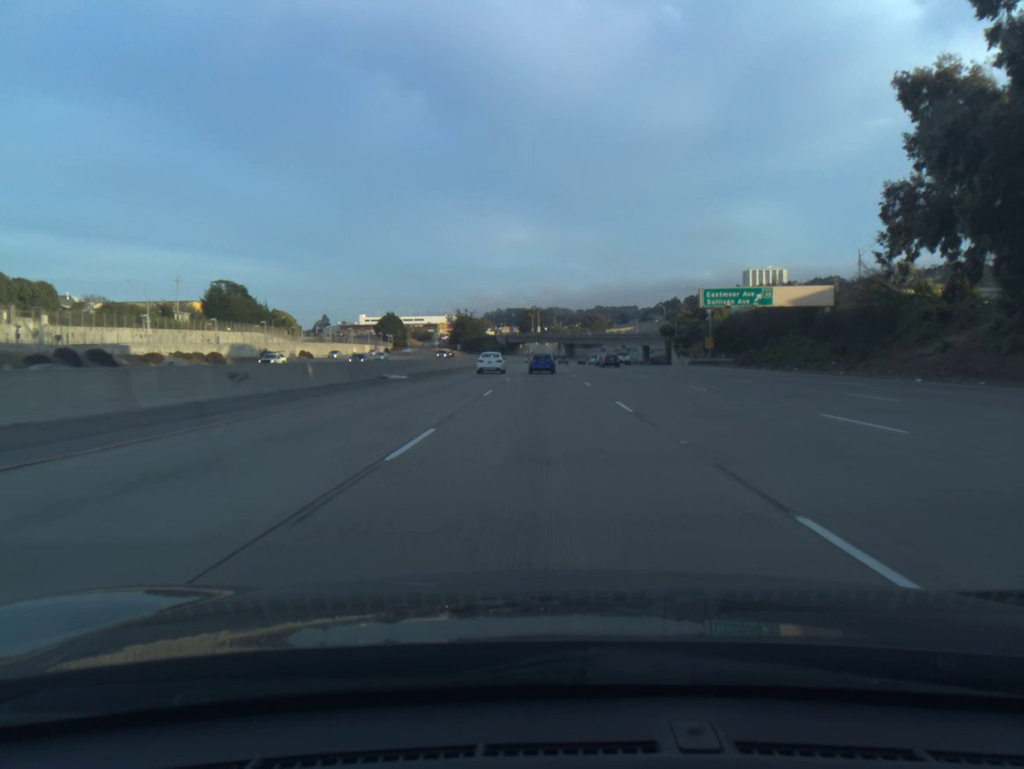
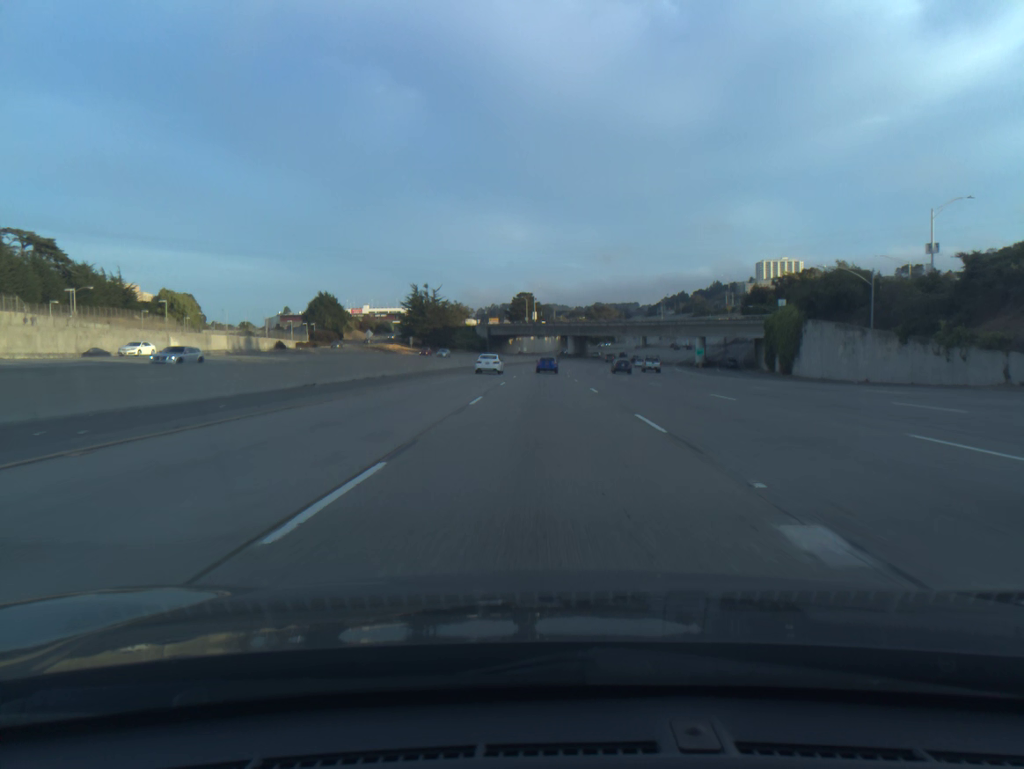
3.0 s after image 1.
(0.0, +91.9) m; 0°
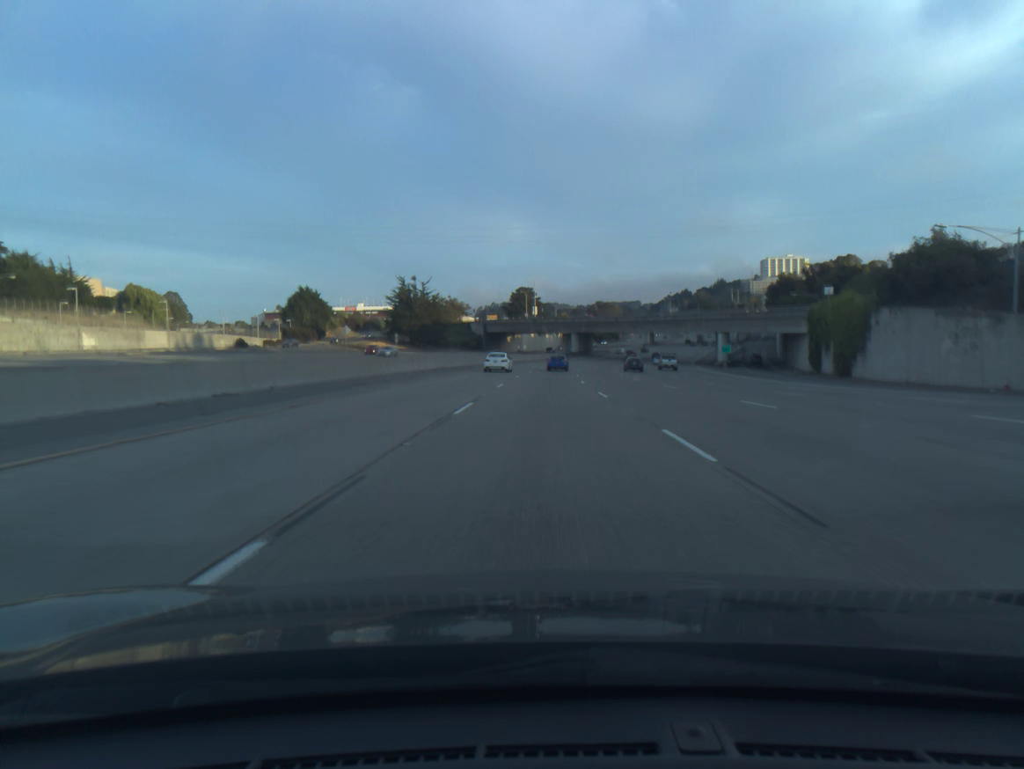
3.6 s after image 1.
(0.0, +18.4) m; 0°
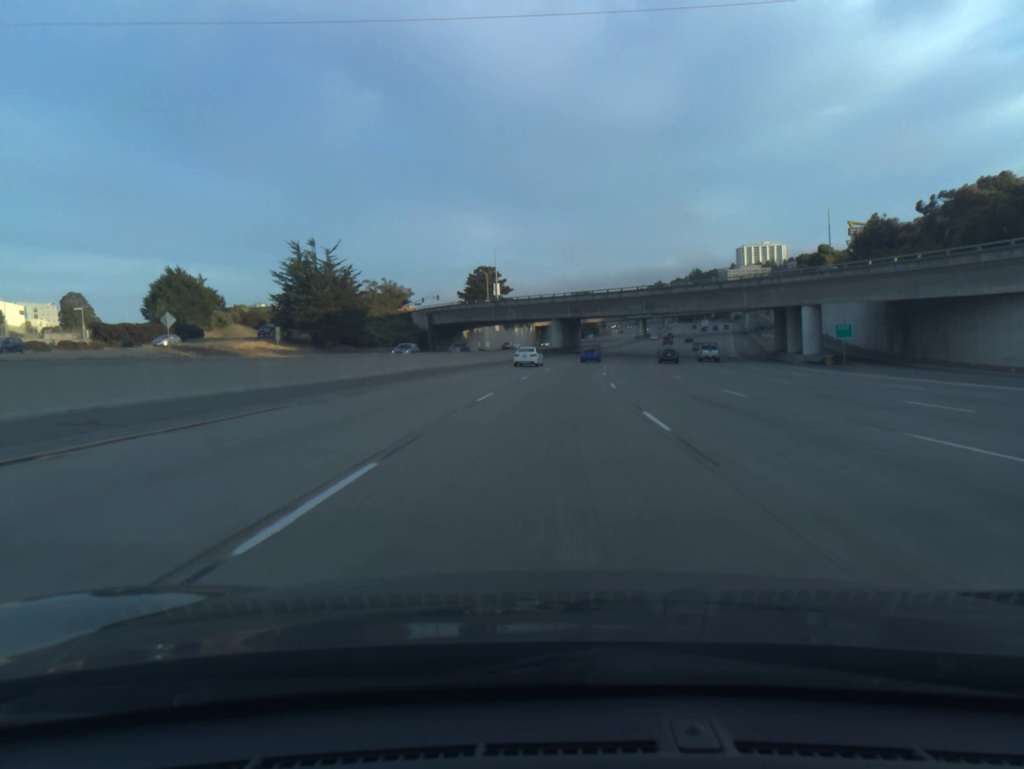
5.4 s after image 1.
(+0.6, +55.1) m; +2°
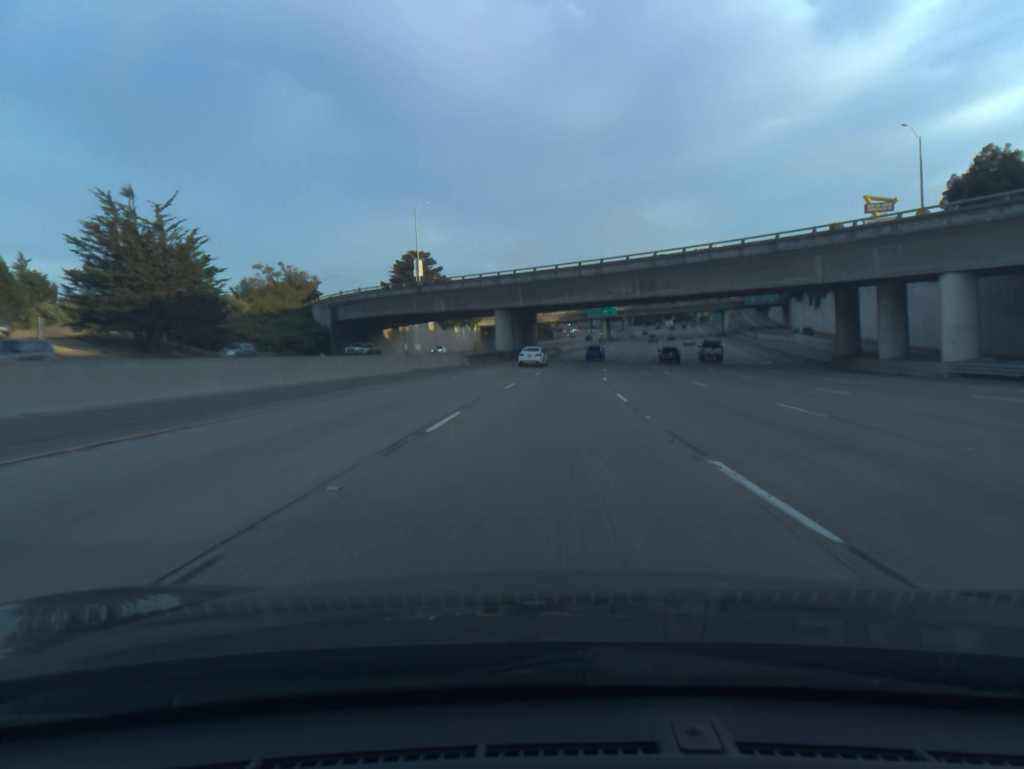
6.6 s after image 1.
(+1.0, +36.6) m; +3°
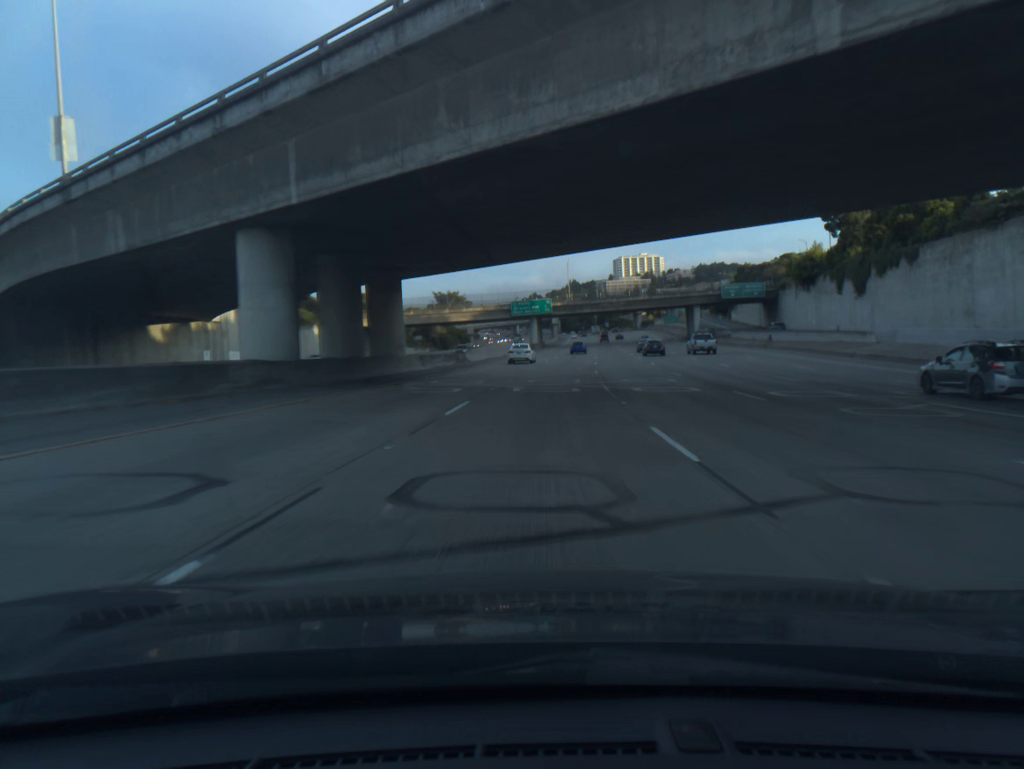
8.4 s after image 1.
(+2.7, +54.8) m; +6°
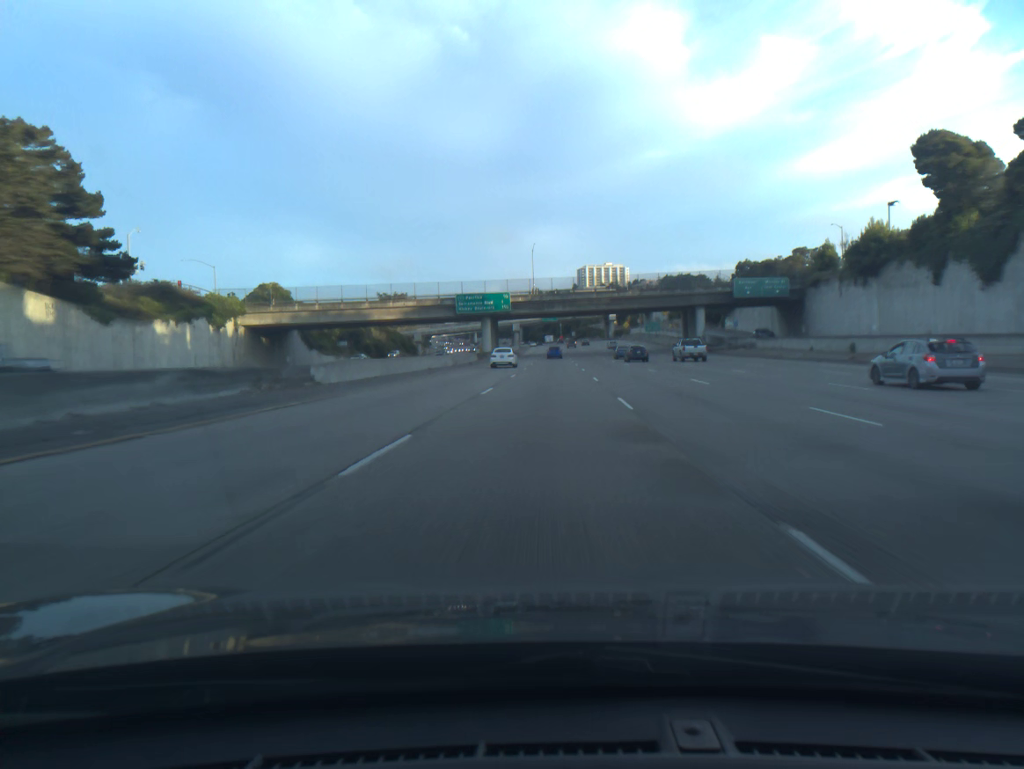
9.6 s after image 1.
(+0.9, +36.5) m; +3°
